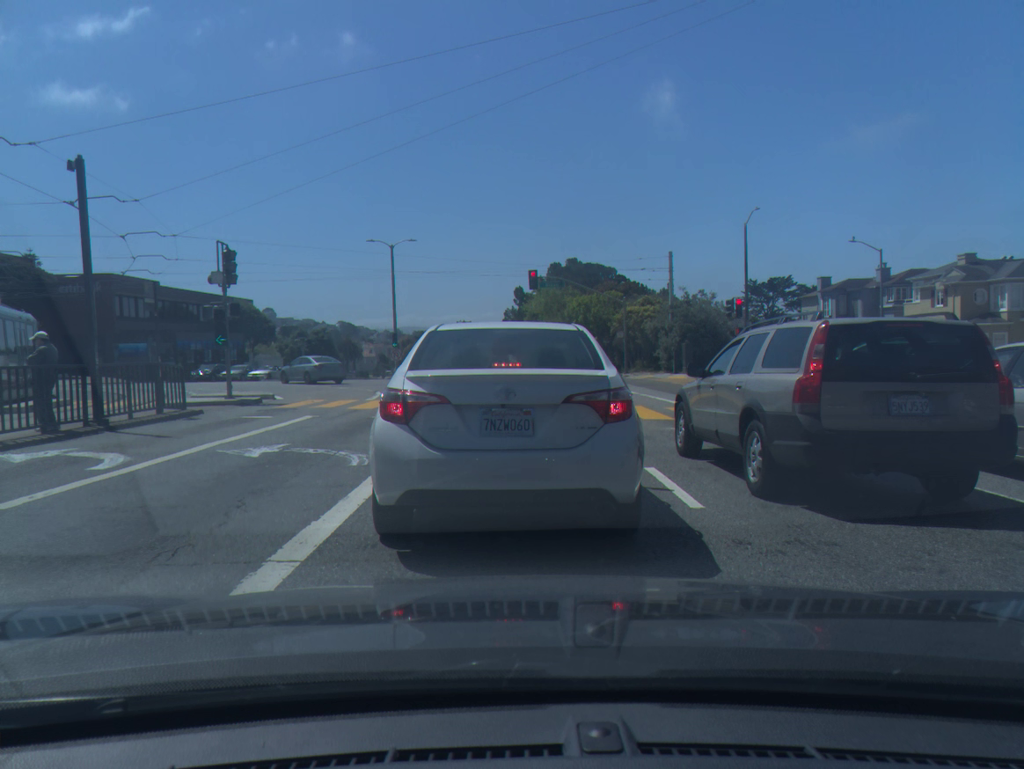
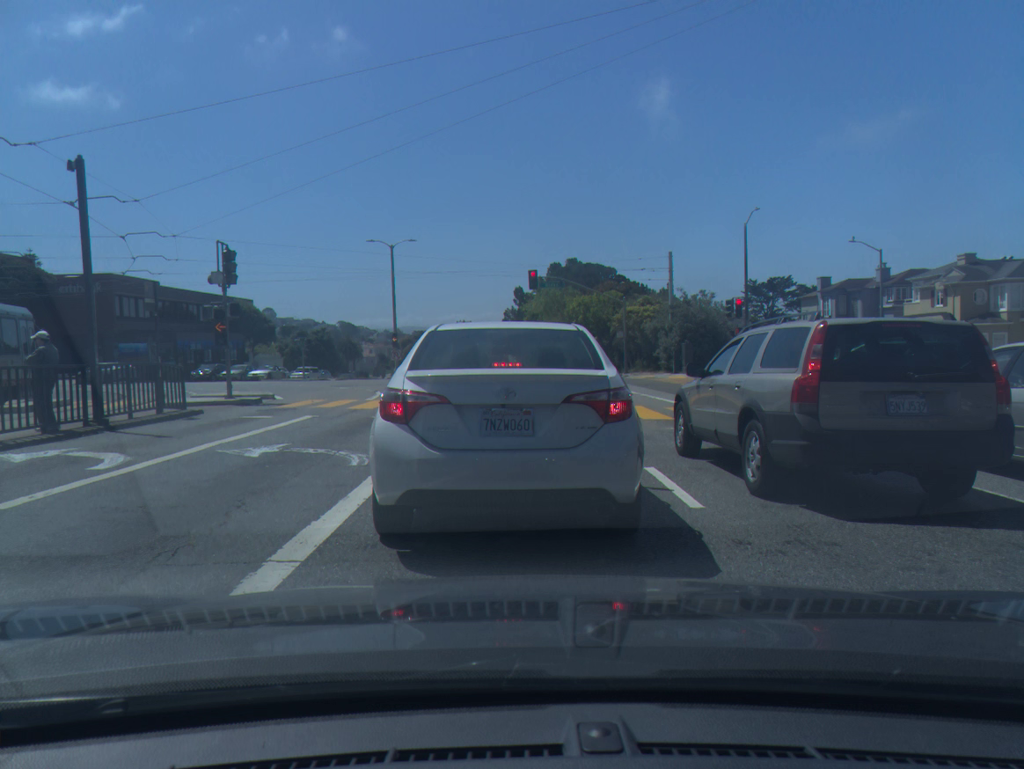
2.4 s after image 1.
(0.0, 0.0) m; 0°
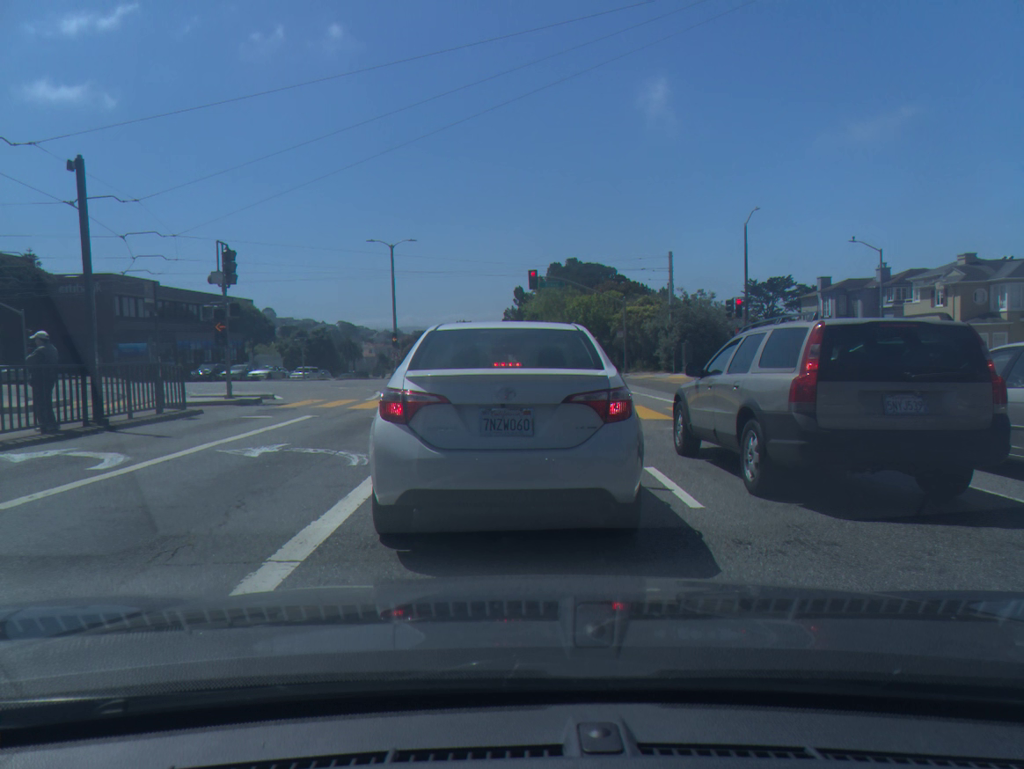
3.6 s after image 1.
(0.0, 0.0) m; 0°
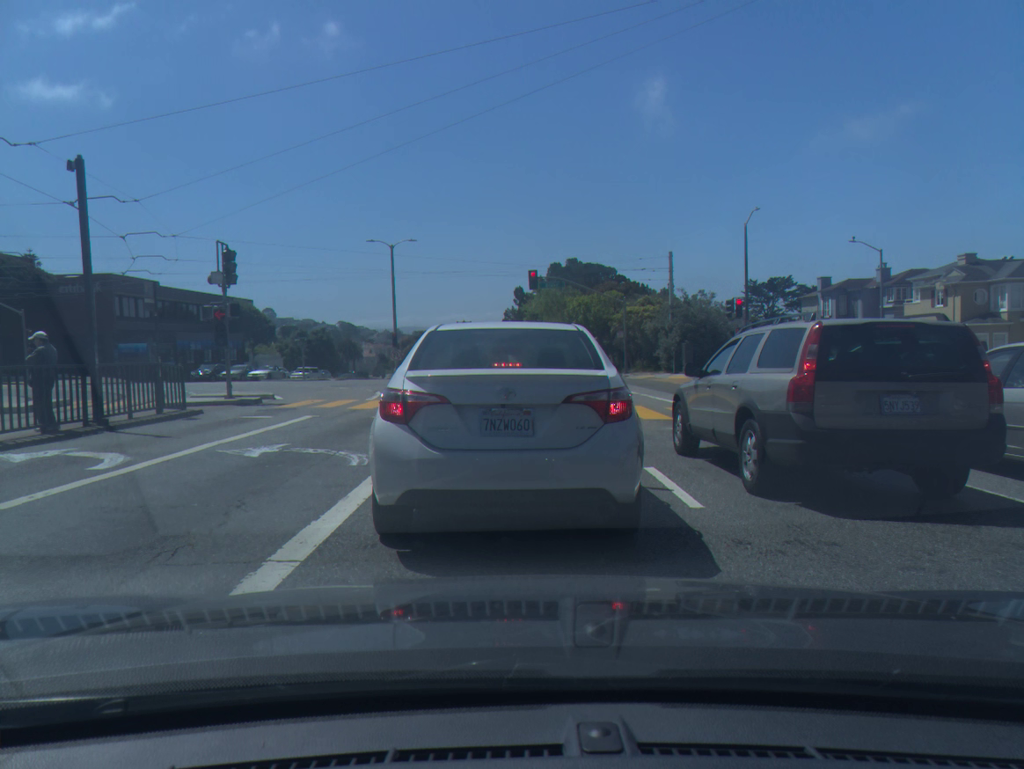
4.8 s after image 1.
(0.0, 0.0) m; 0°
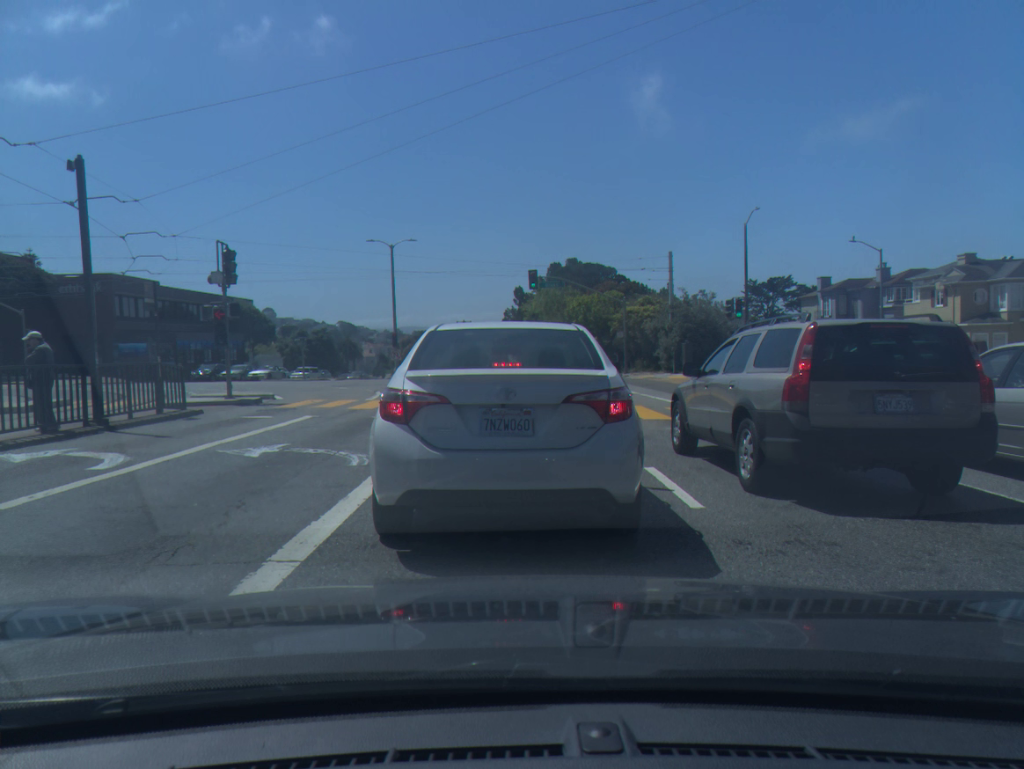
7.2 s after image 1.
(0.0, 0.0) m; 0°
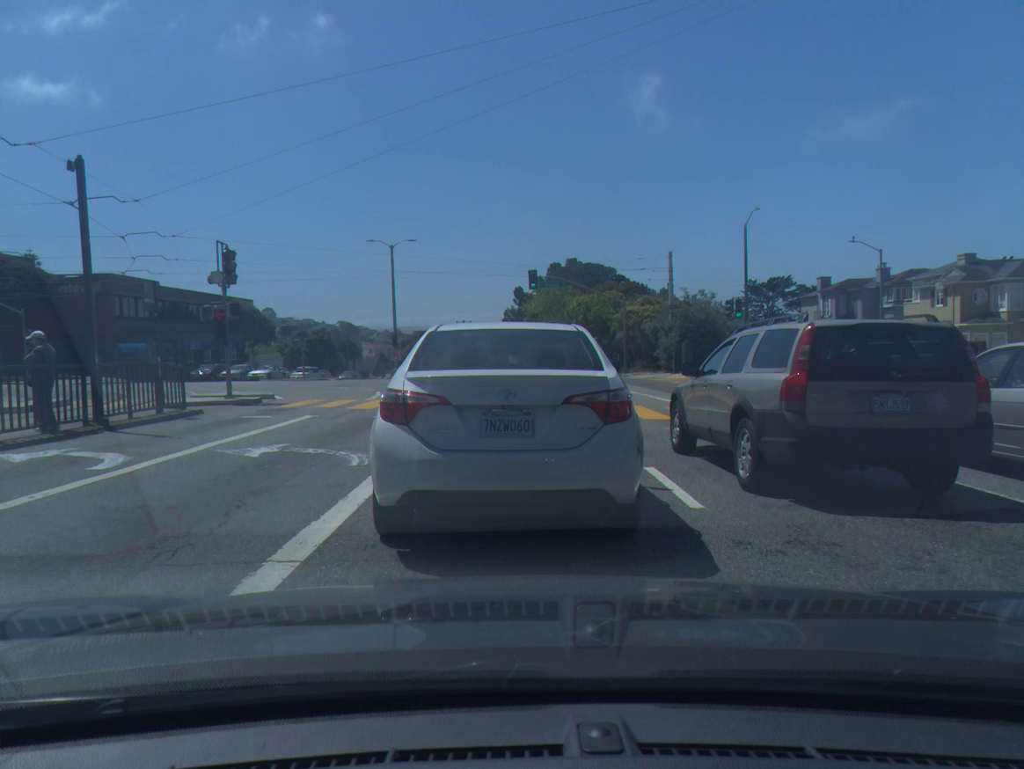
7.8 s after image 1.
(0.0, 0.0) m; 0°
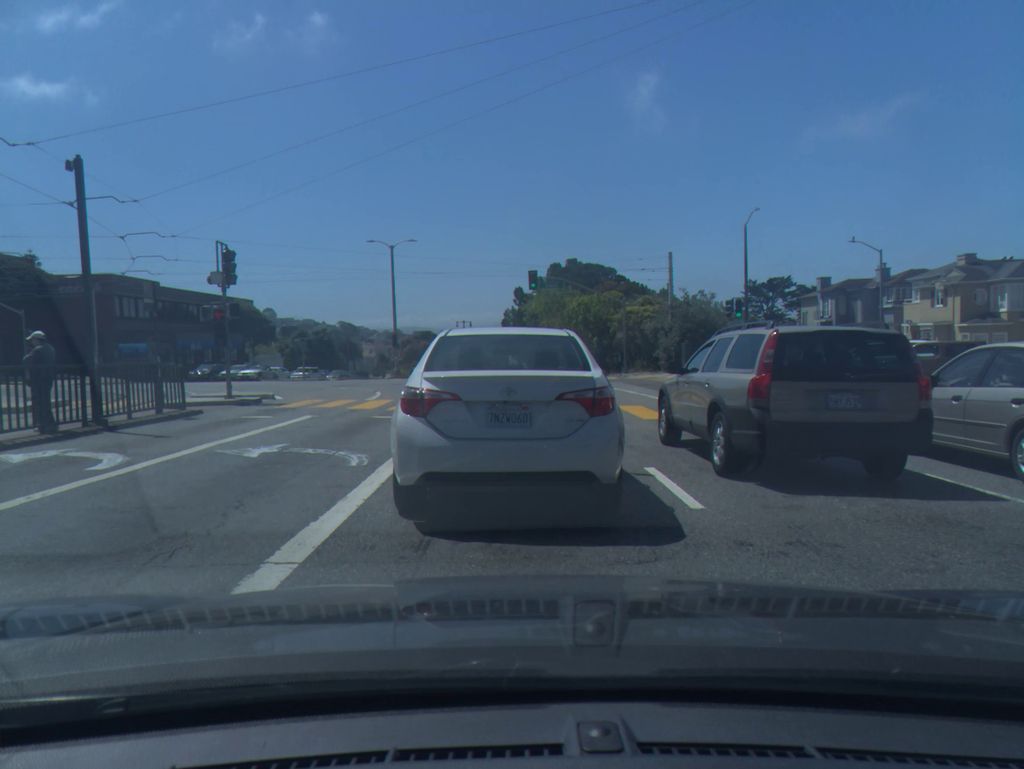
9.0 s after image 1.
(0.0, 0.0) m; 0°
